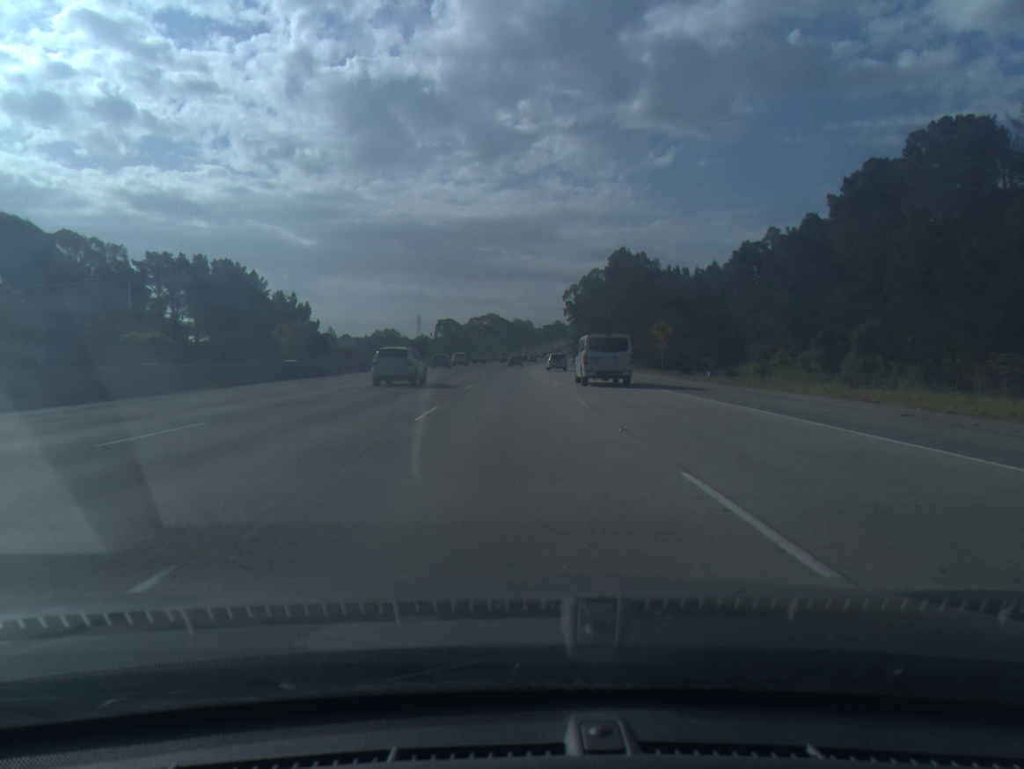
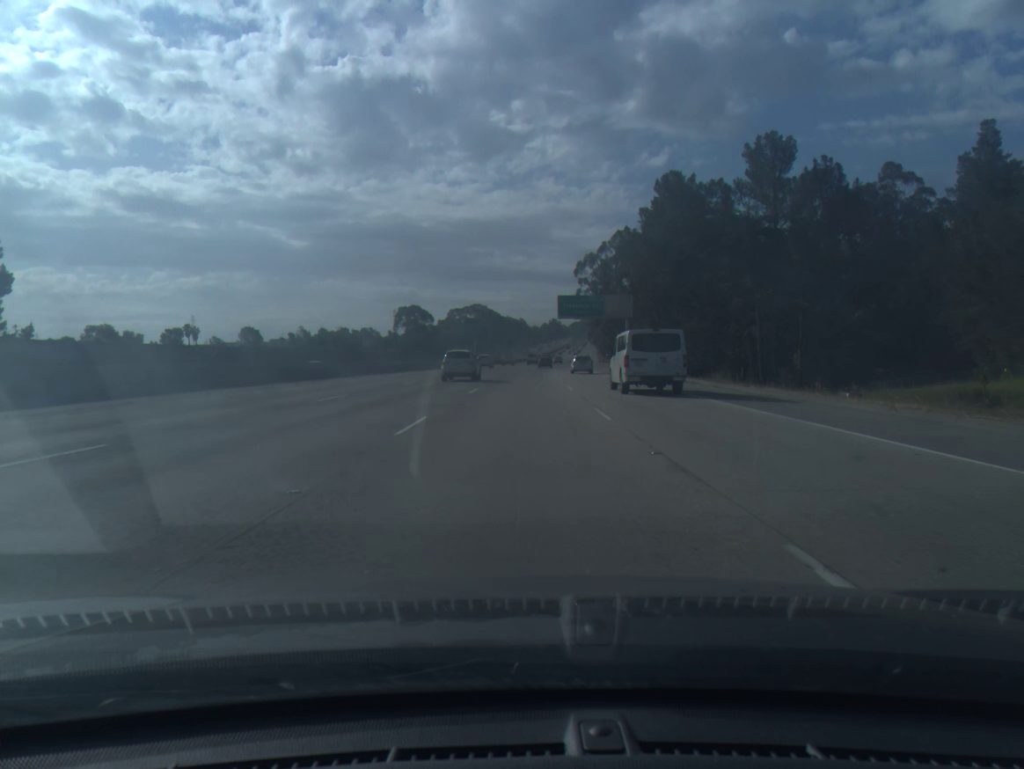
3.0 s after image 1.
(-0.1, +90.5) m; 0°
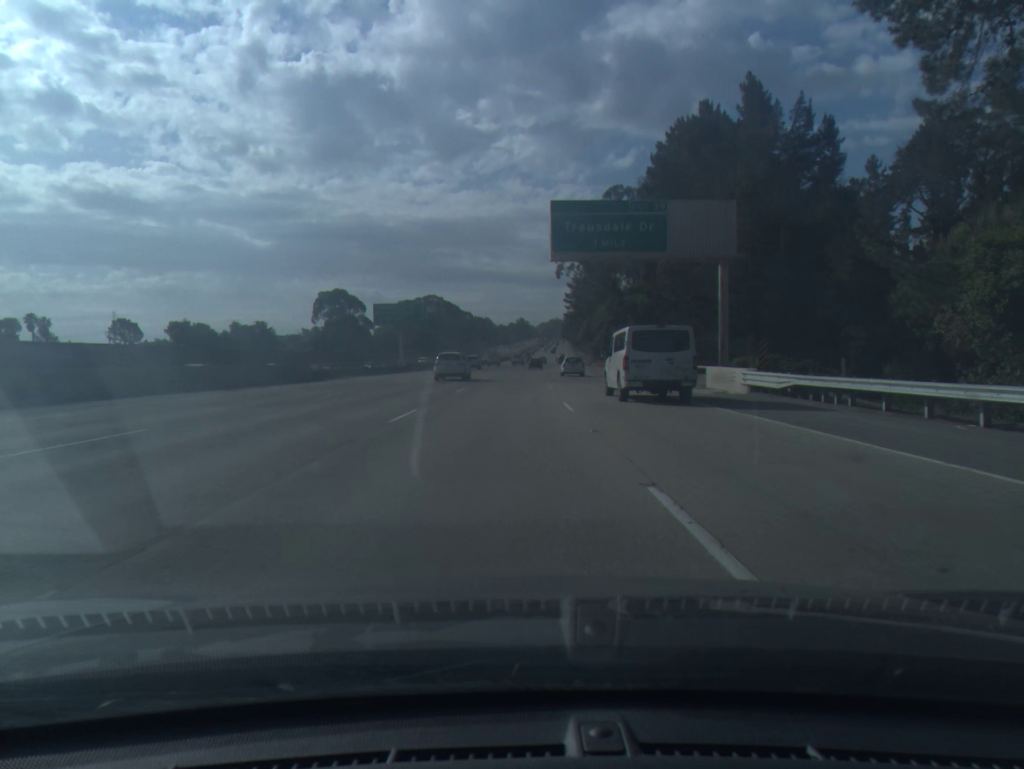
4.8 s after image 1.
(+1.5, +55.7) m; +3°
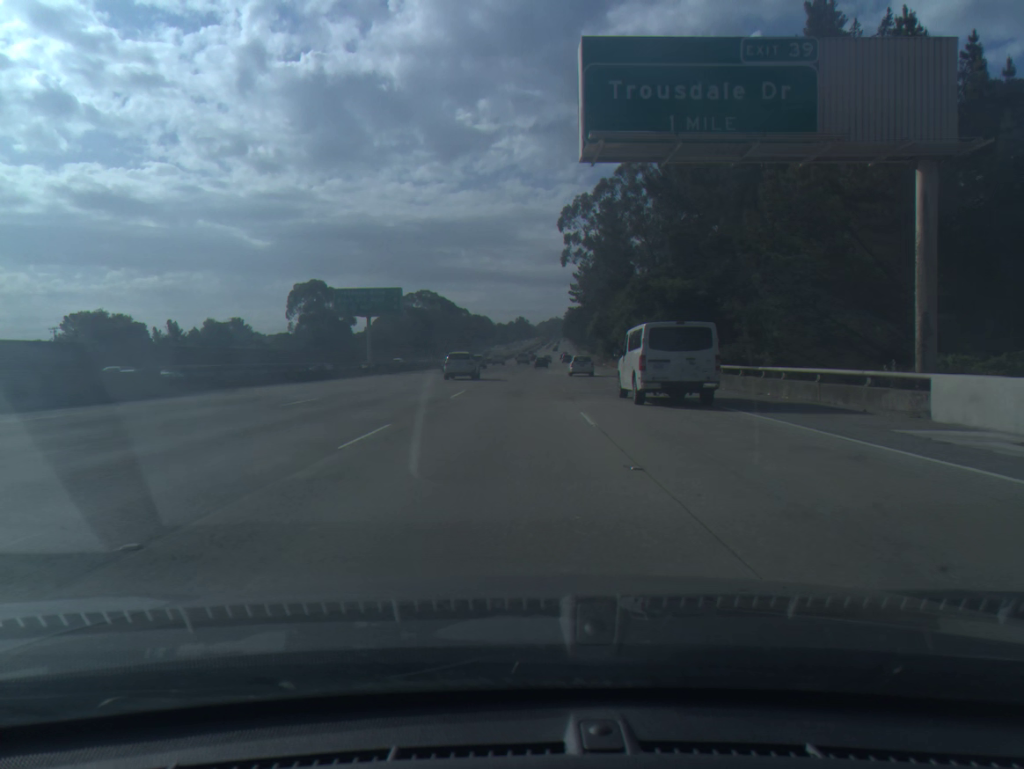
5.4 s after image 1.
(0.0, +18.8) m; 0°
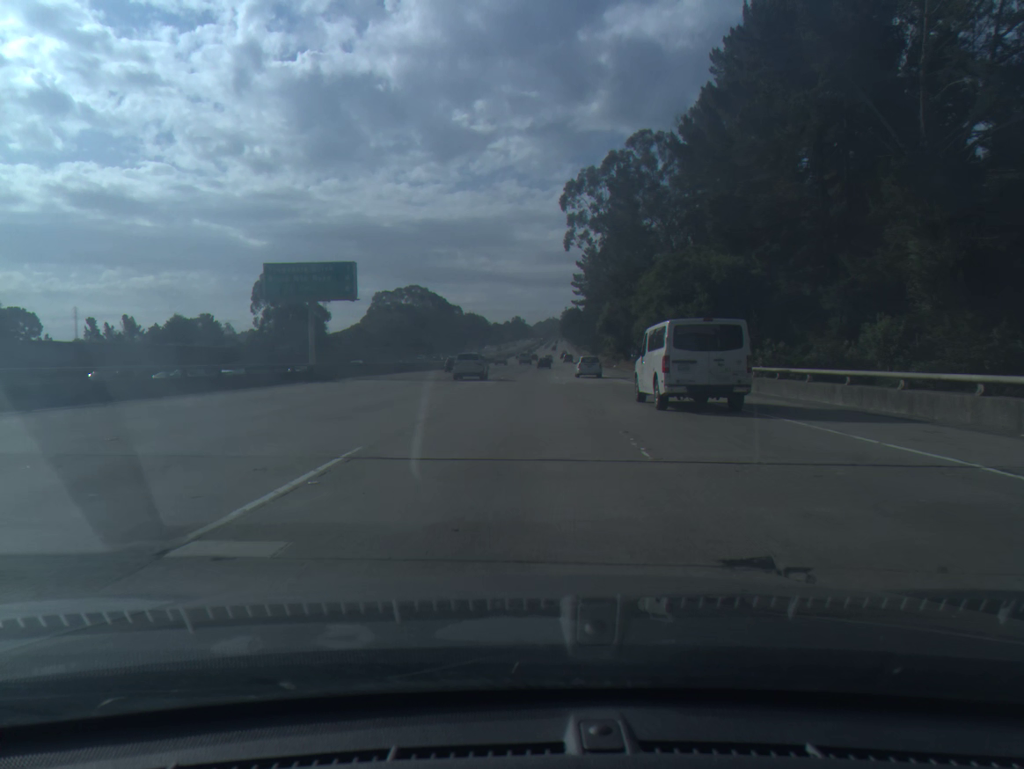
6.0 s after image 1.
(0.0, +19.0) m; 0°
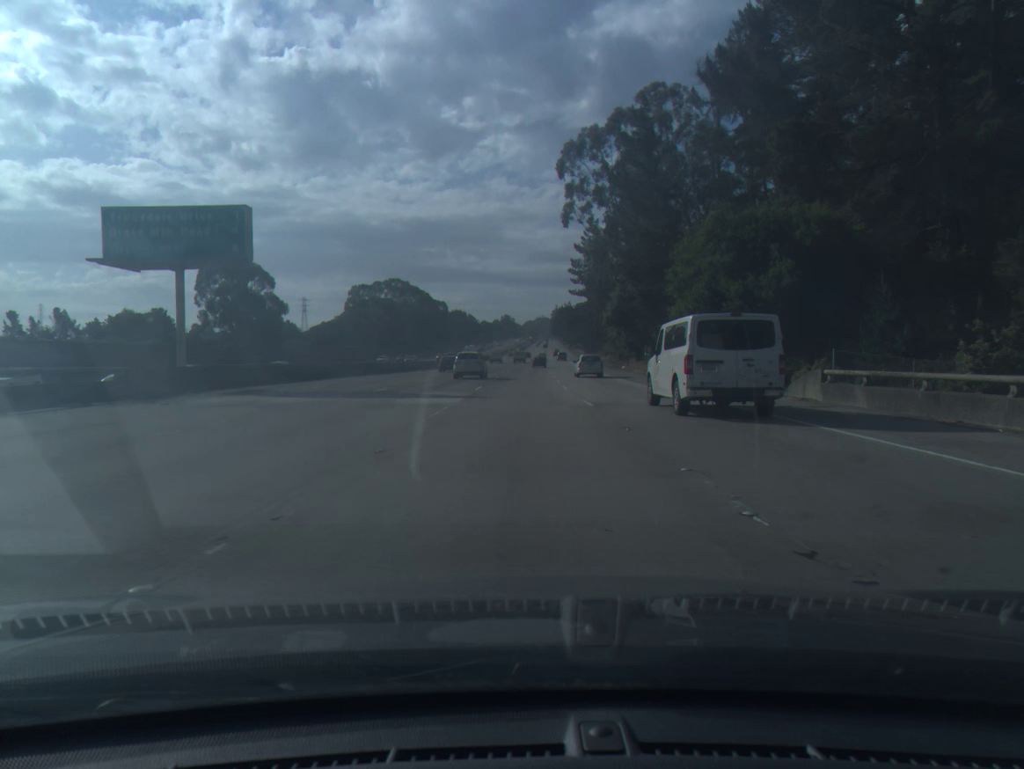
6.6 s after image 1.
(+0.1, +19.1) m; +1°
